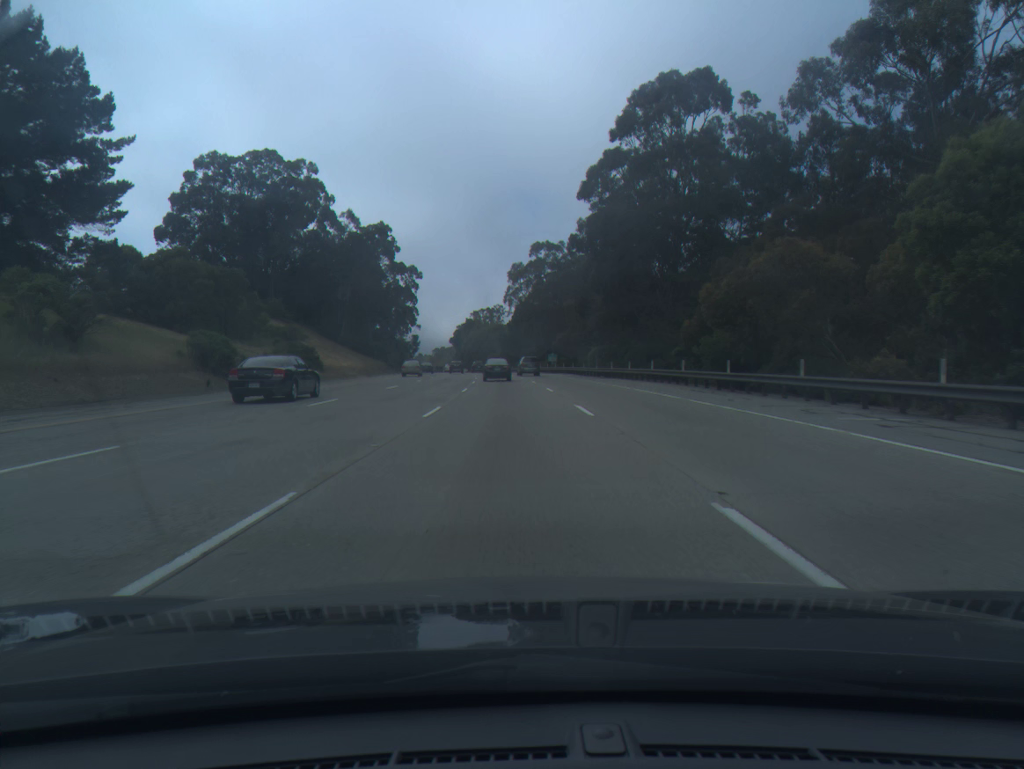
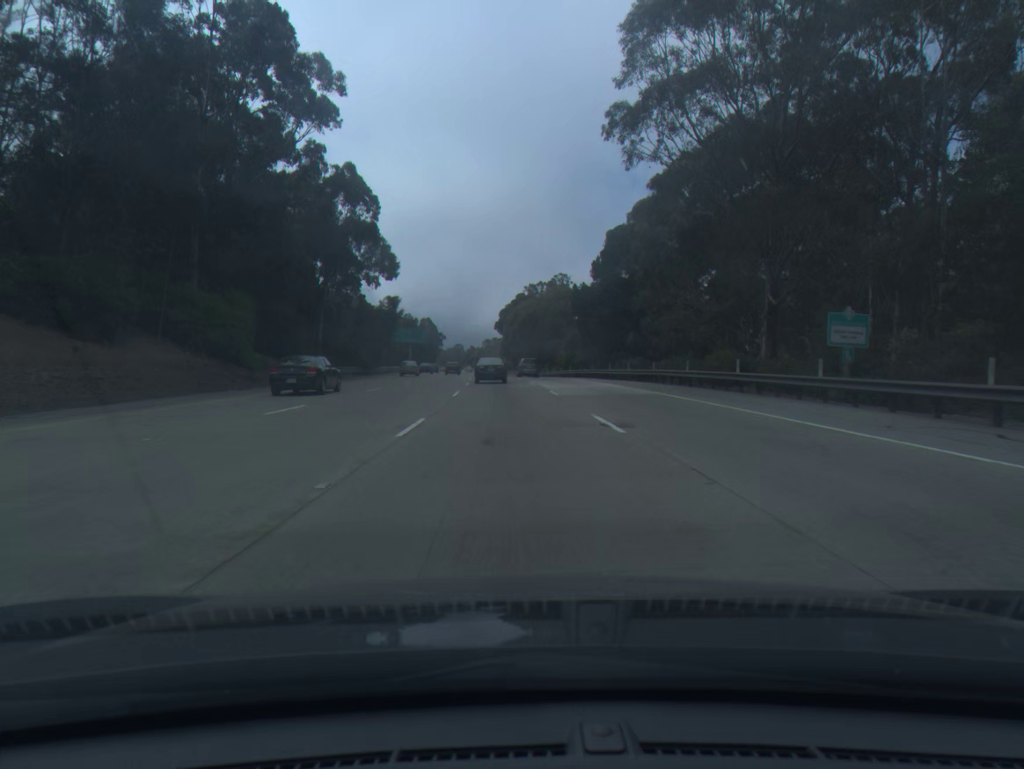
(-3.3, +92.2) m; -4°
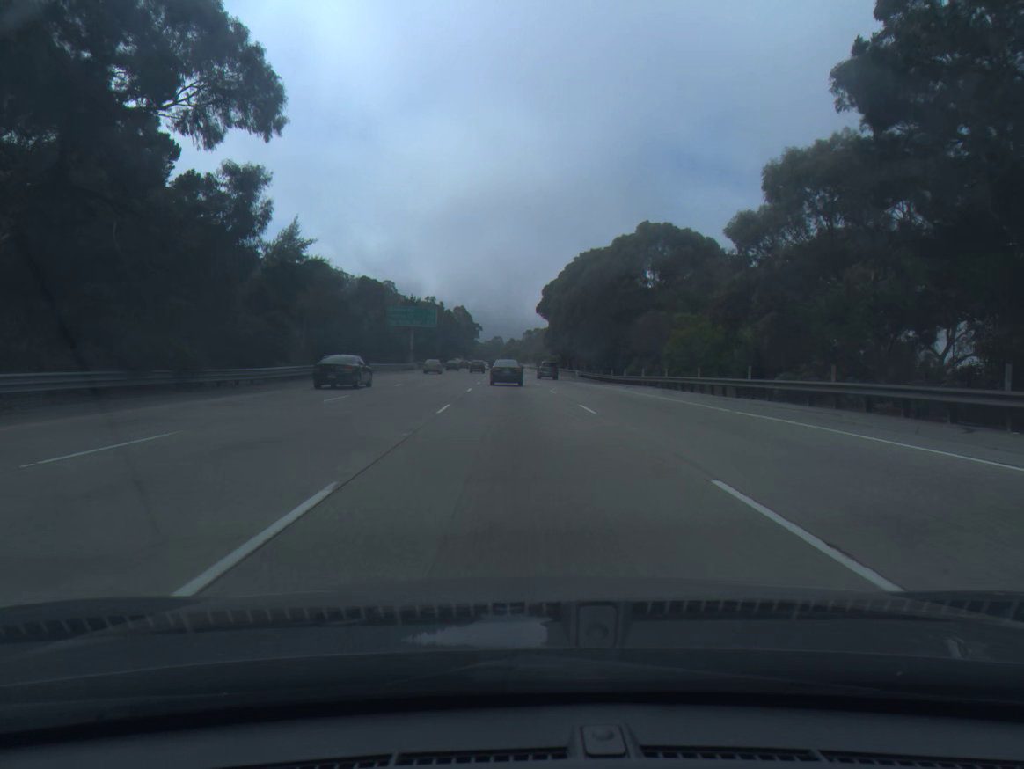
(-1.6, +53.1) m; -3°
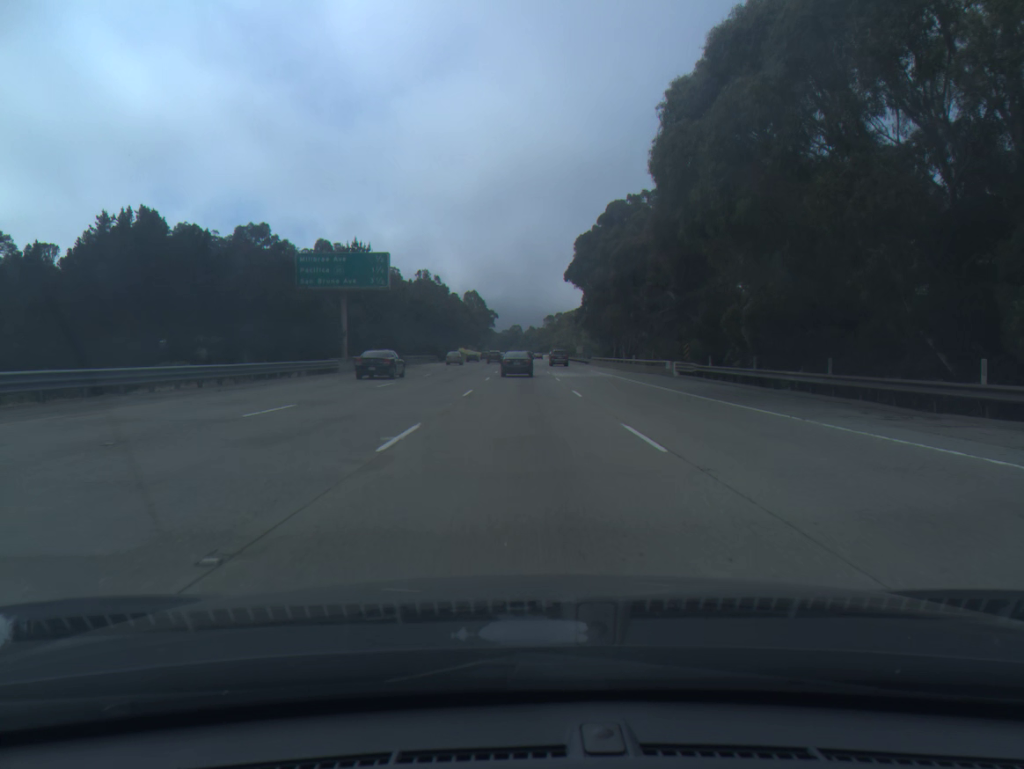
(-0.6, +52.0) m; -1°
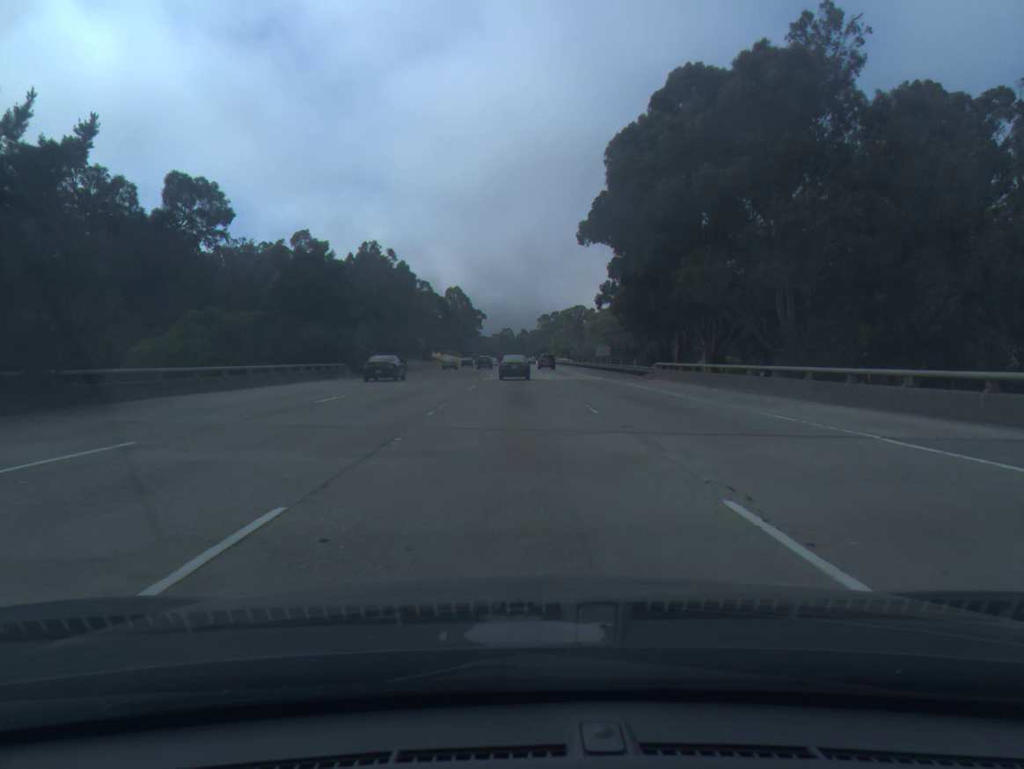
(+0.3, +51.3) m; +1°
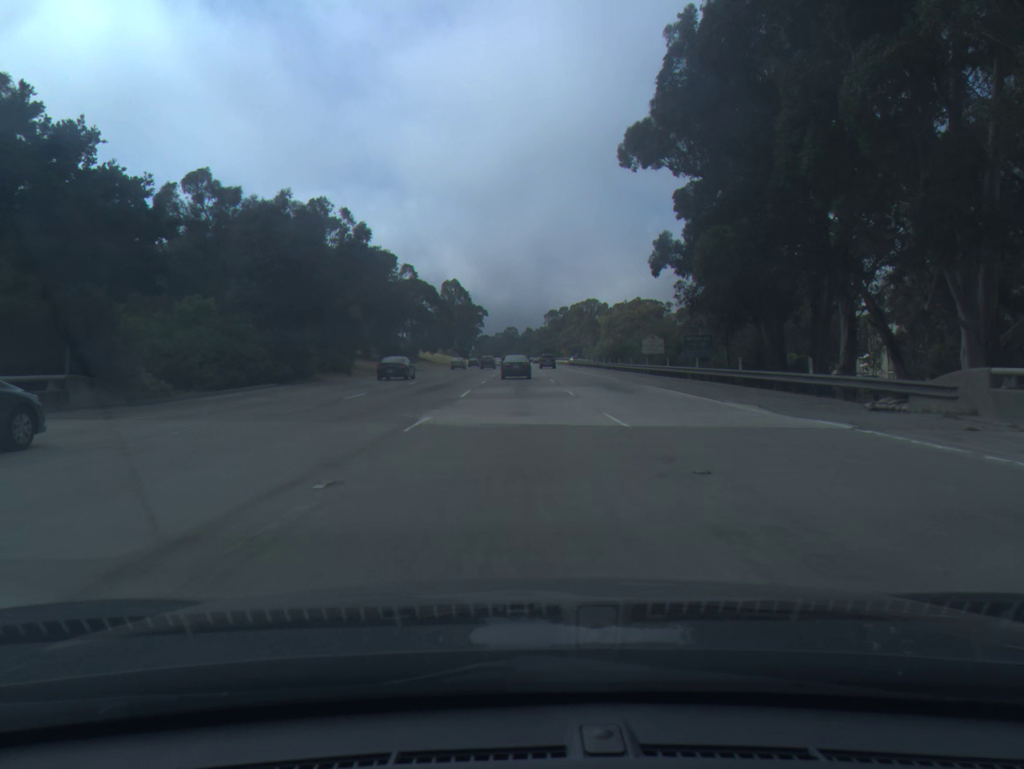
(-0.1, +33.7) m; 0°
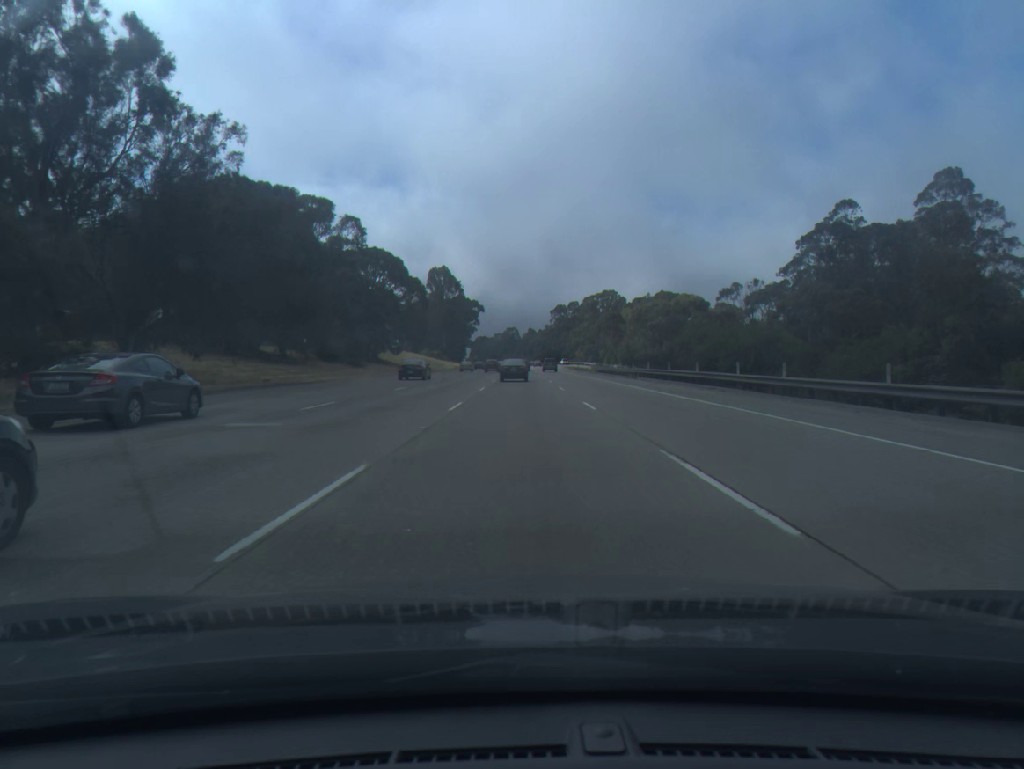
(-0.1, +50.3) m; 0°
